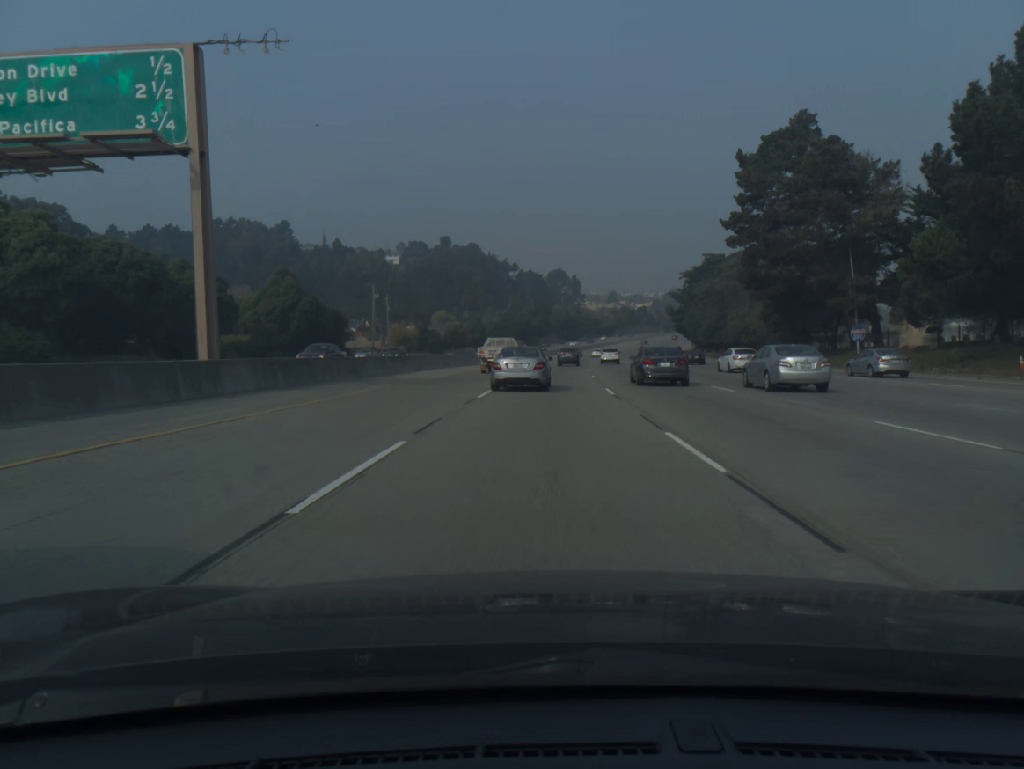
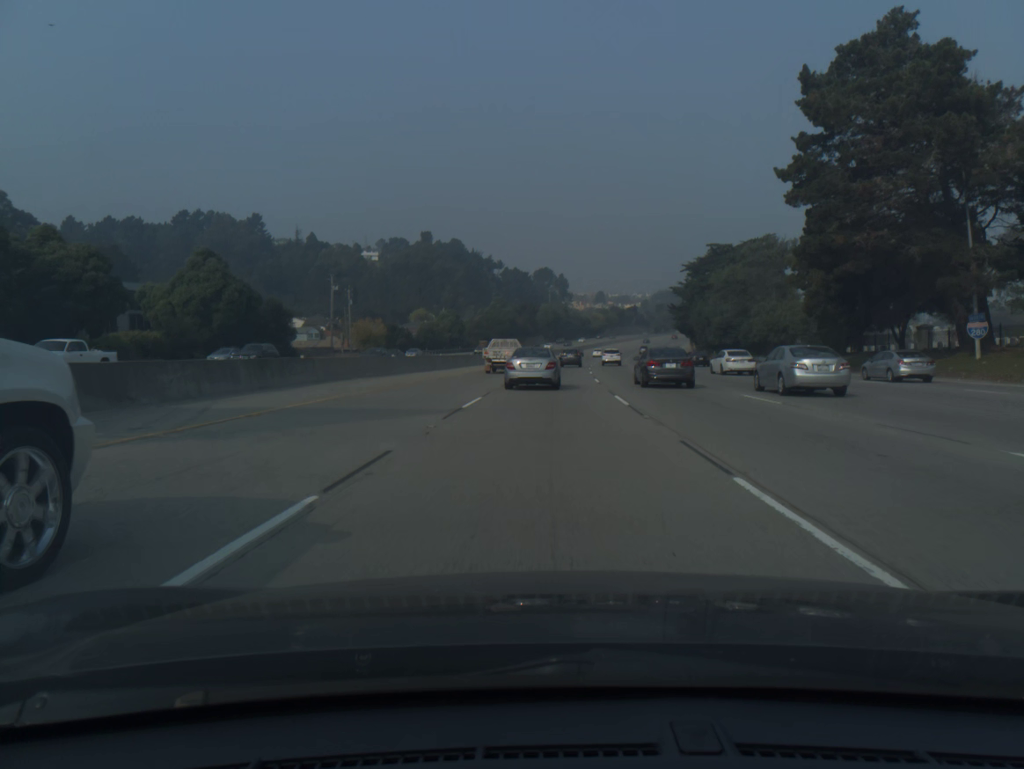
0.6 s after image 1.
(+0.2, +18.7) m; +1°
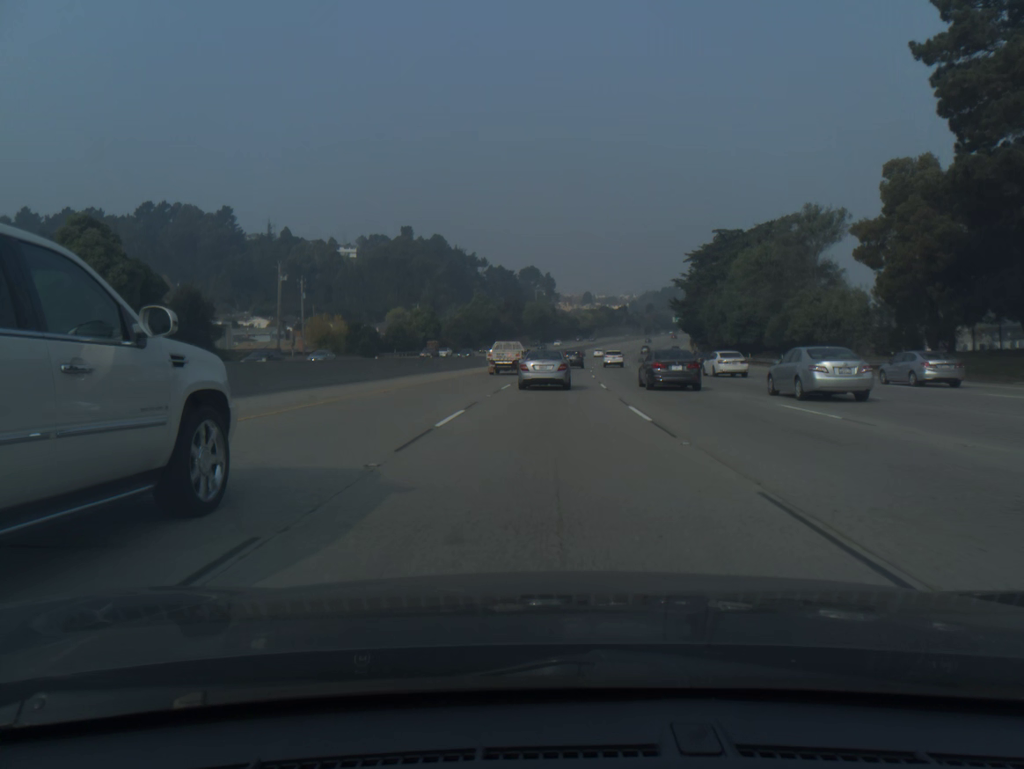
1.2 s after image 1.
(+0.2, +18.6) m; +1°
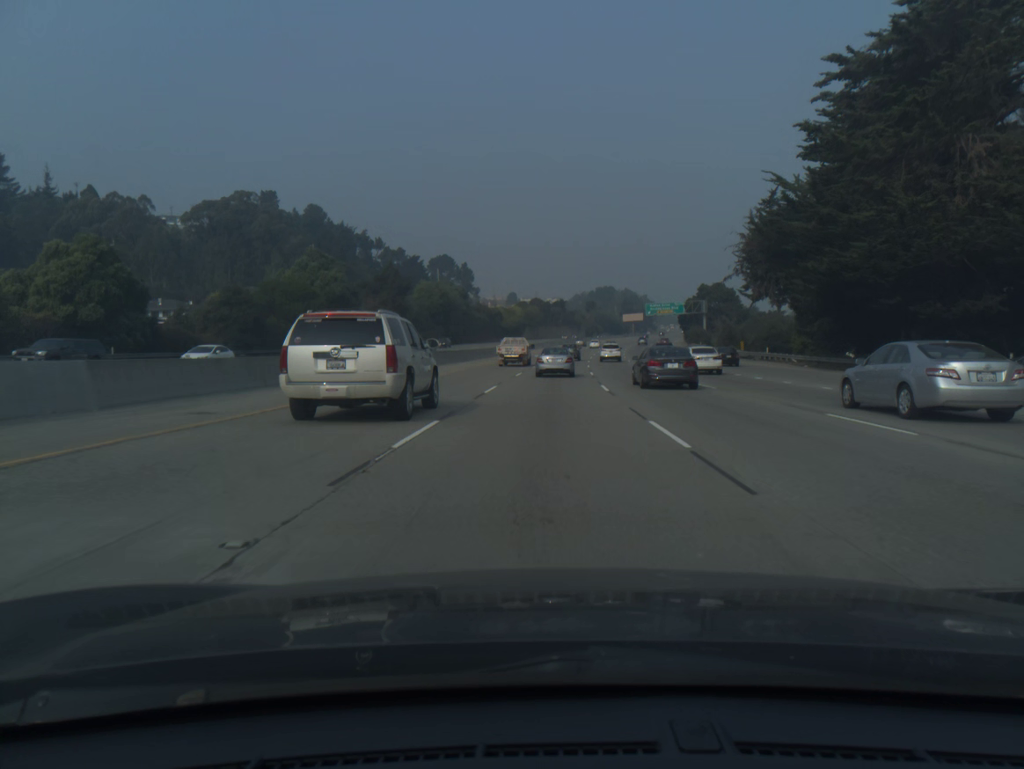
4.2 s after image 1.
(+4.4, +91.9) m; +5°
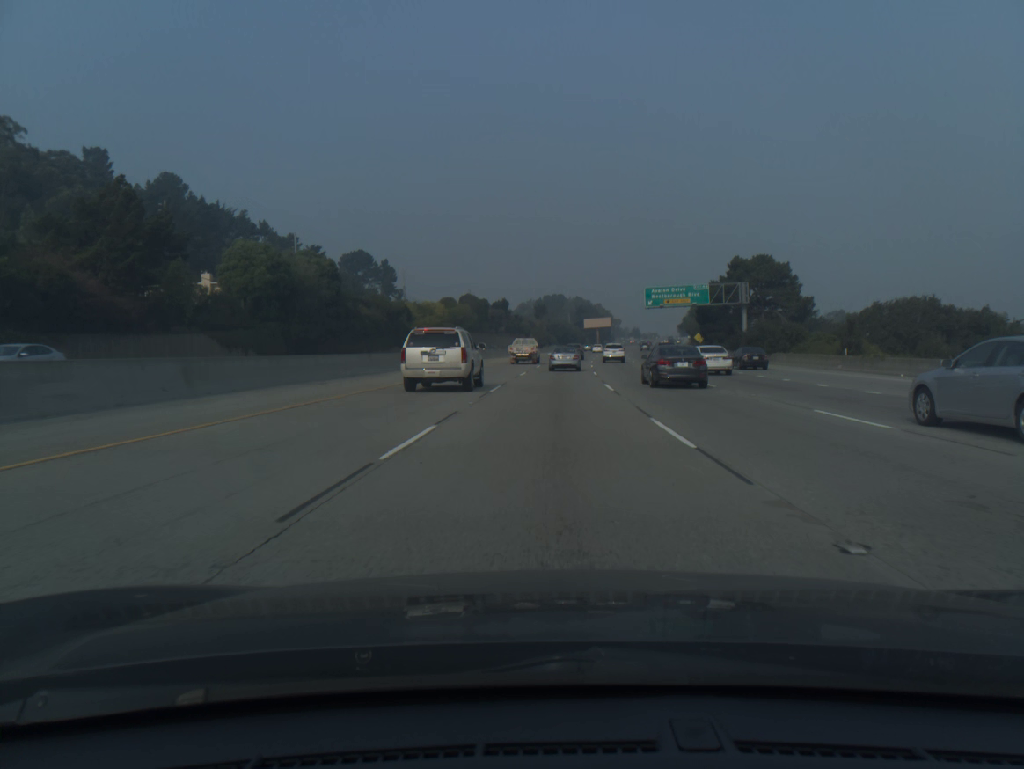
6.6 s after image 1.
(+2.5, +72.5) m; +4°
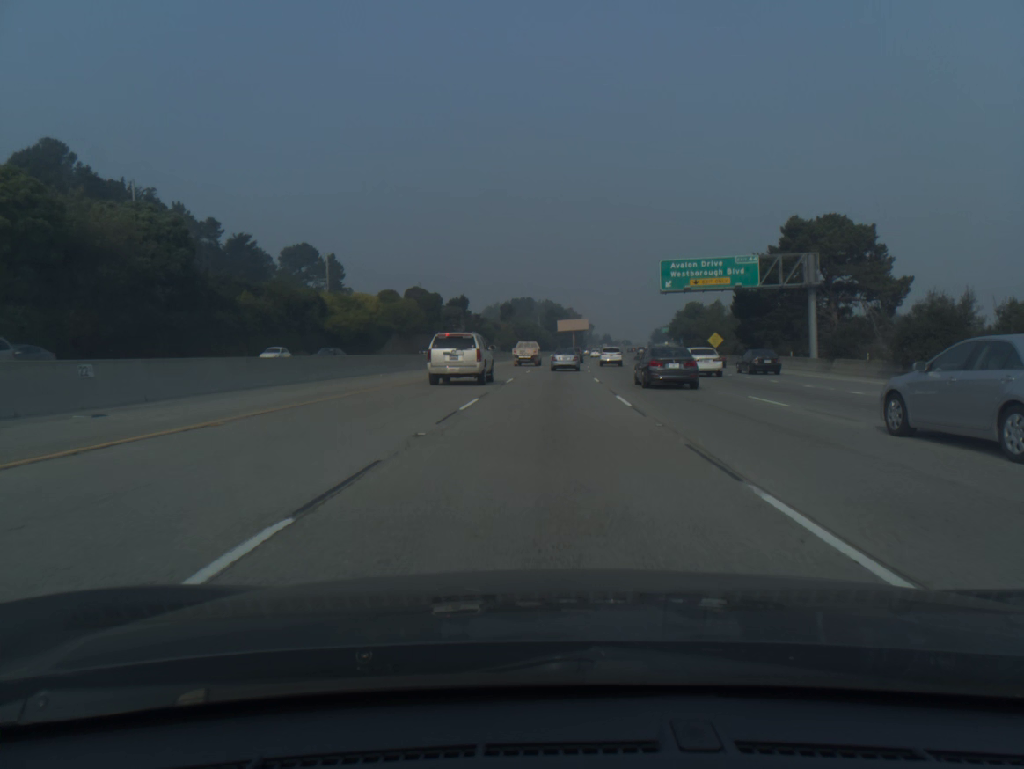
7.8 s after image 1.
(+0.7, +36.1) m; +2°
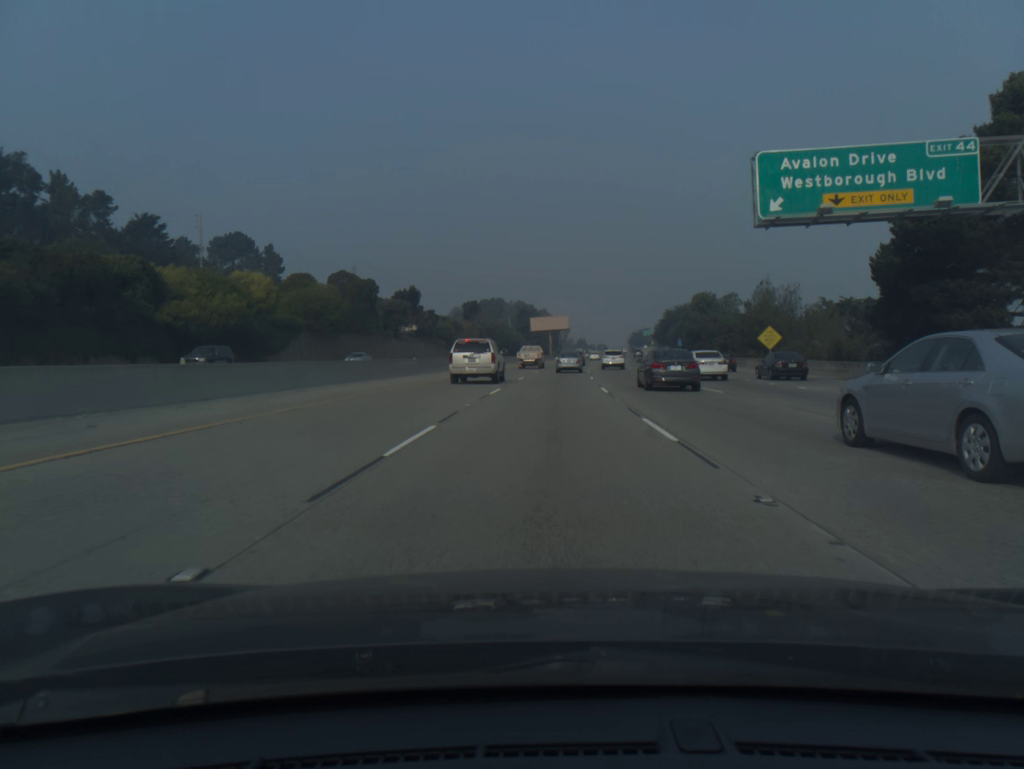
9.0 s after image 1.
(+0.7, +36.1) m; +2°
